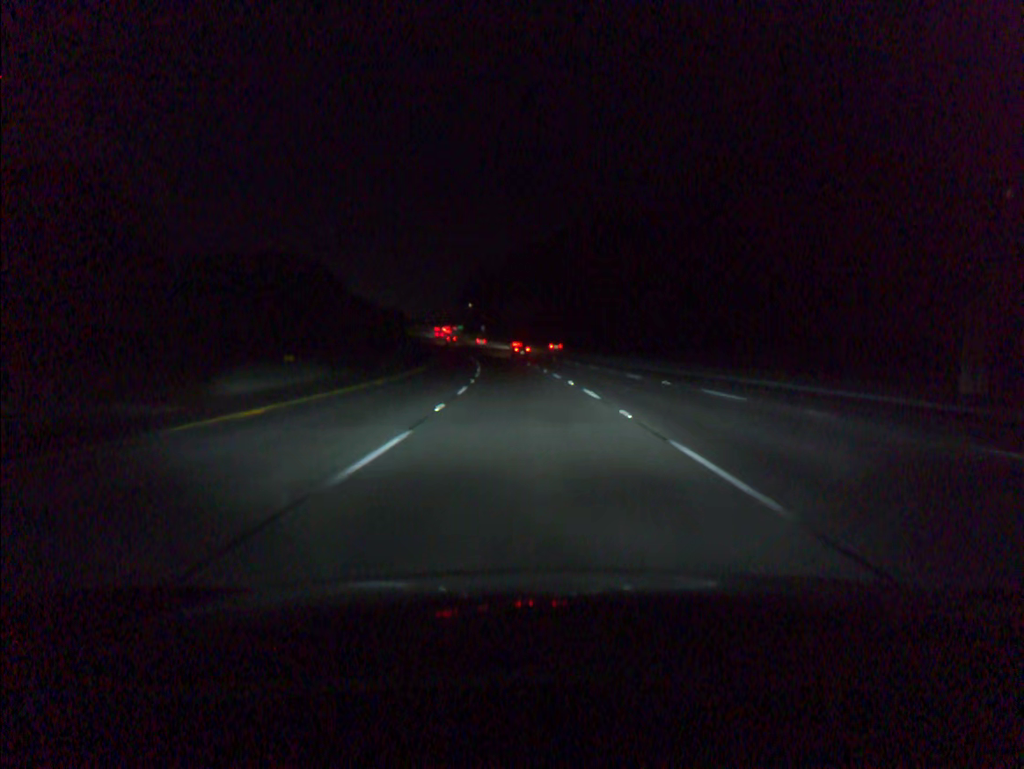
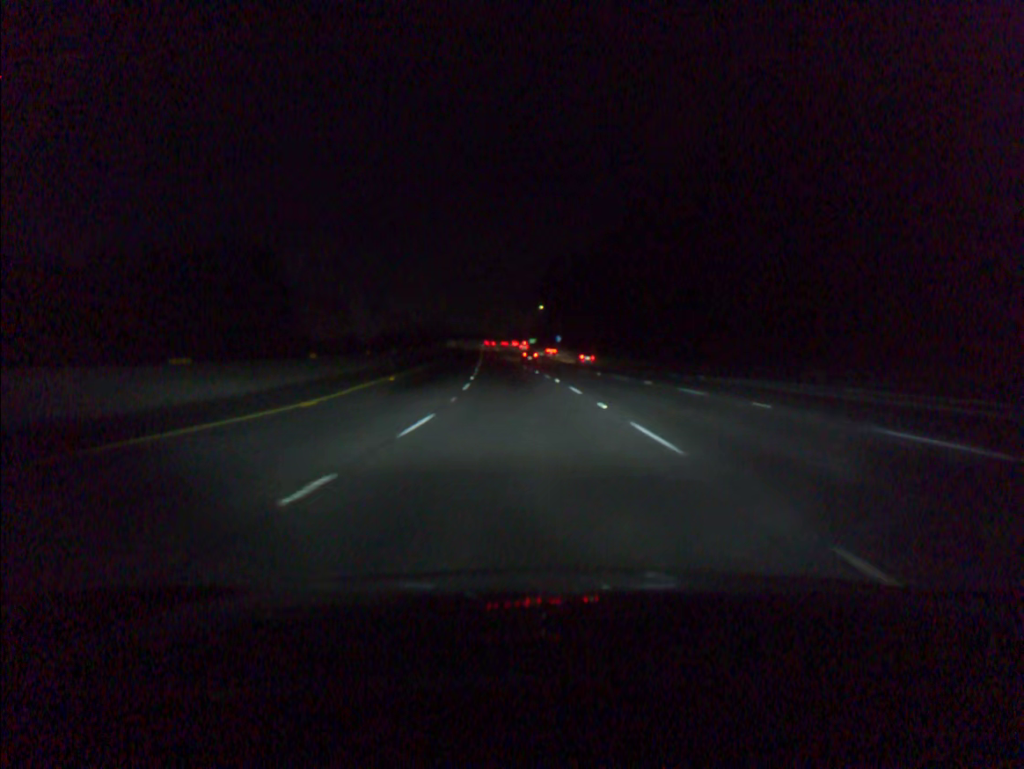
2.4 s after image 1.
(-3.6, +68.7) m; -6°
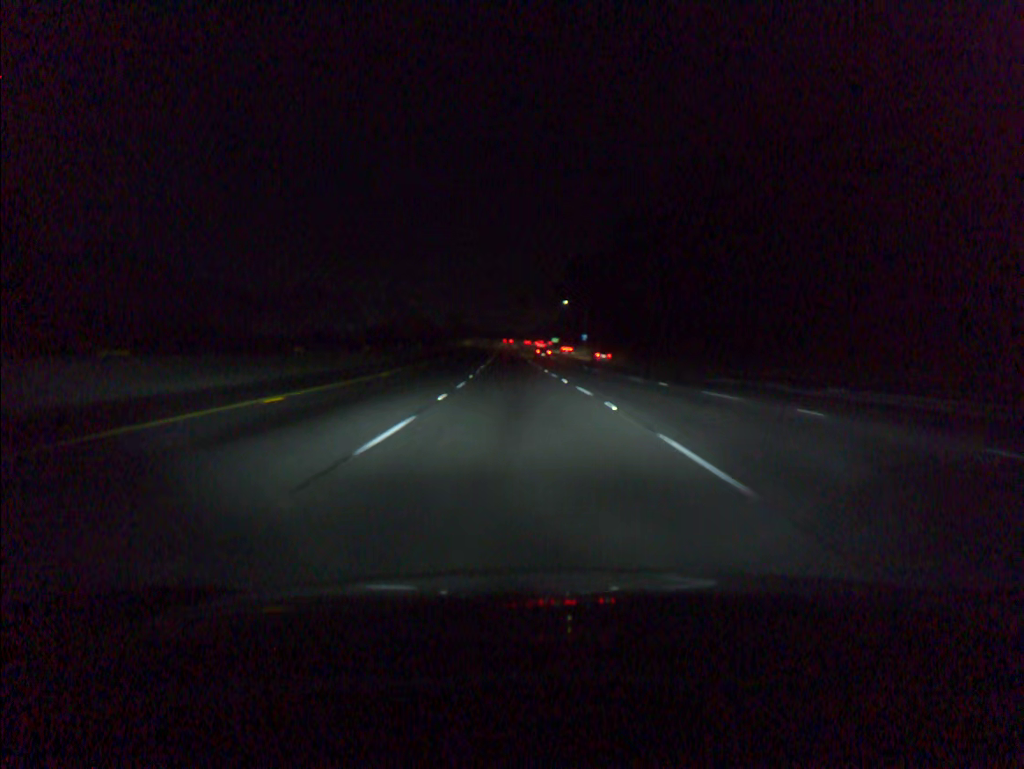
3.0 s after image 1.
(-0.2, +17.6) m; -2°
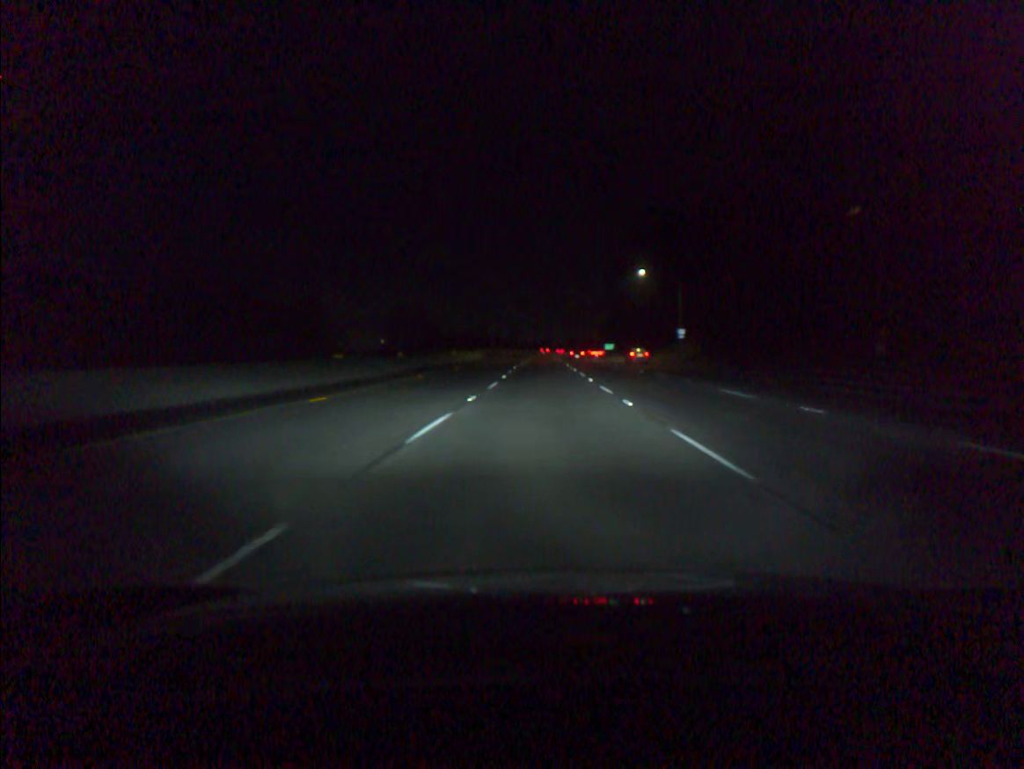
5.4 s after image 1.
(-2.7, +71.6) m; -3°
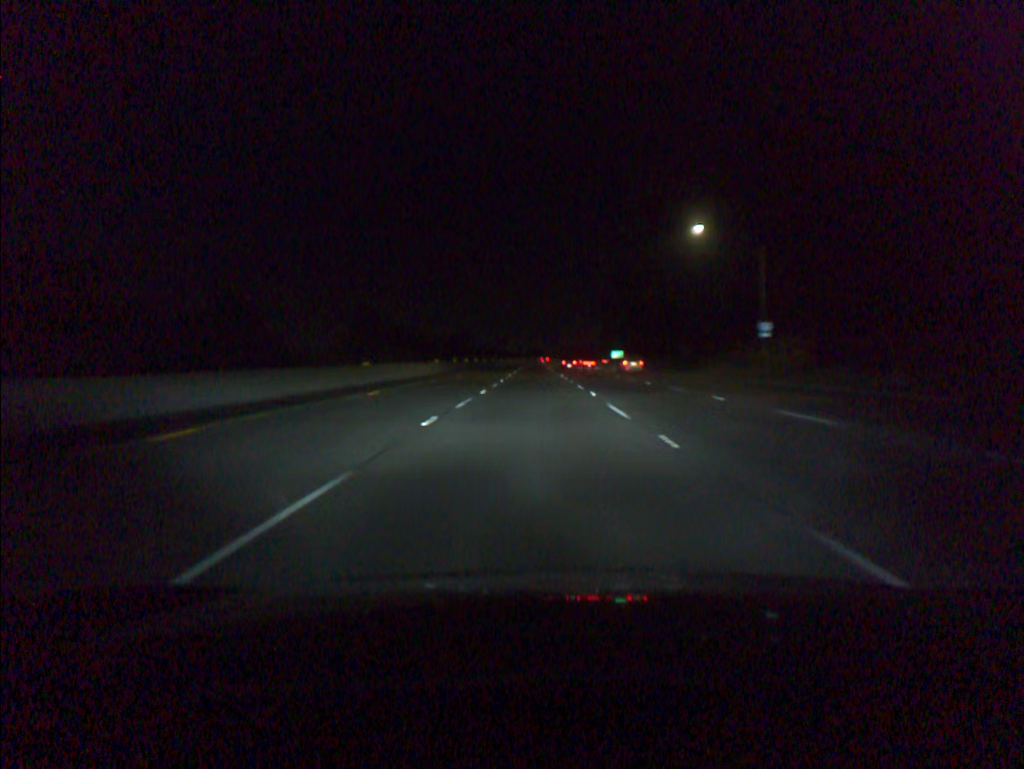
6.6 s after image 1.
(+0.2, +36.1) m; +1°
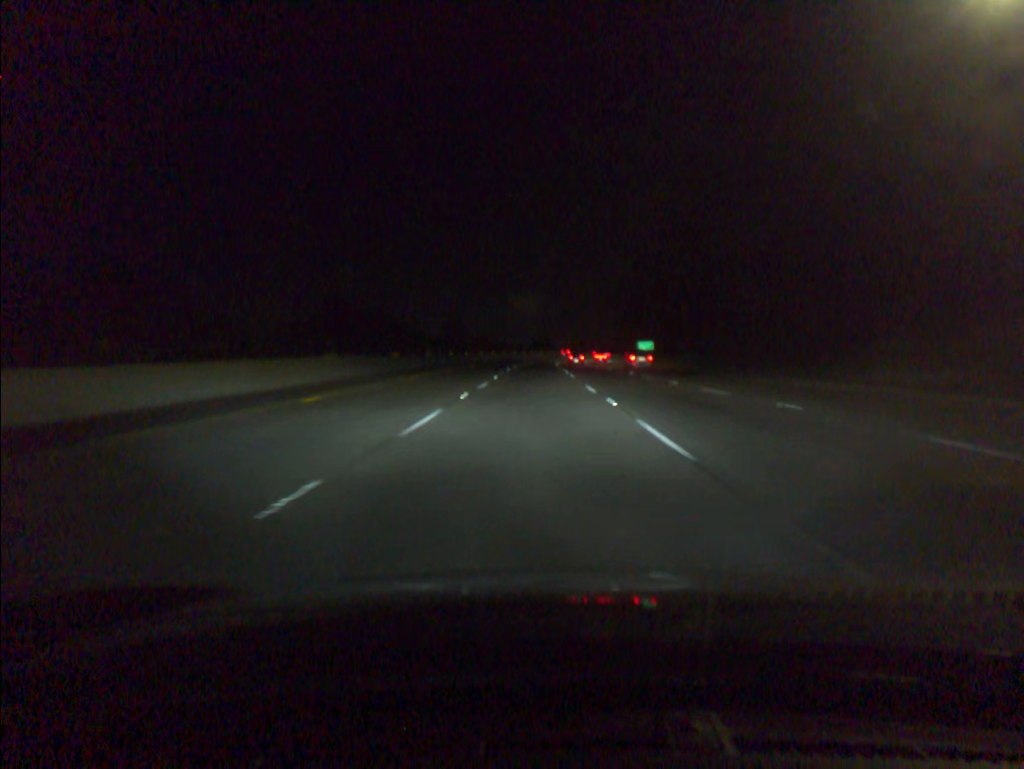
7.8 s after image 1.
(-0.1, +36.0) m; 0°
